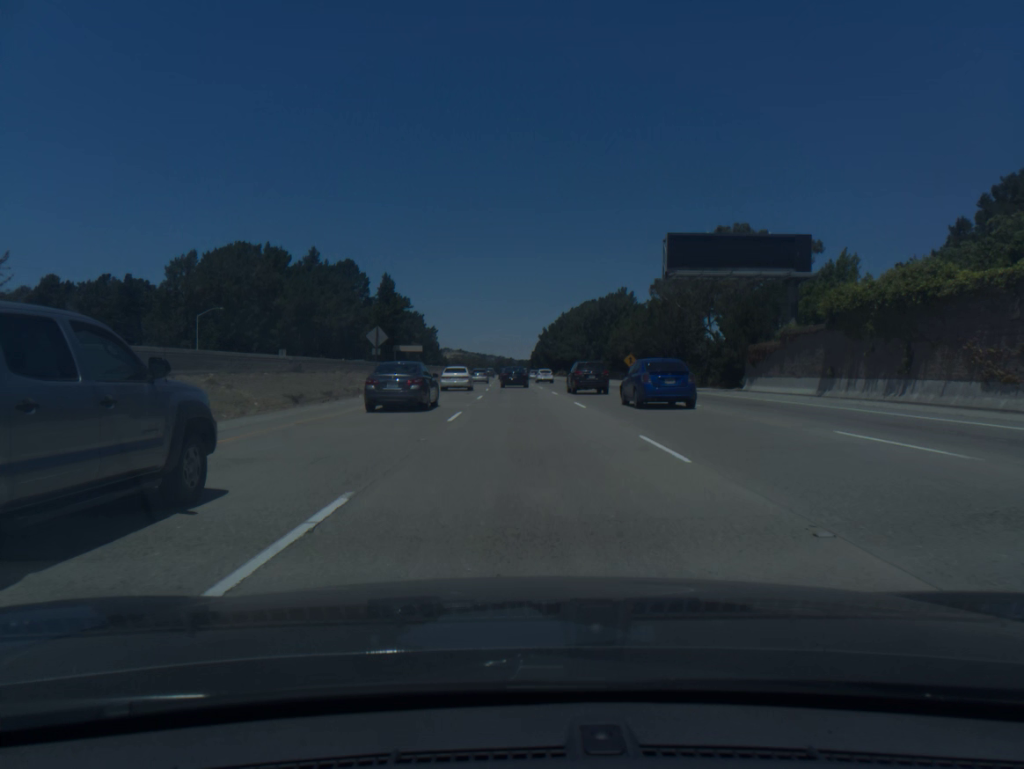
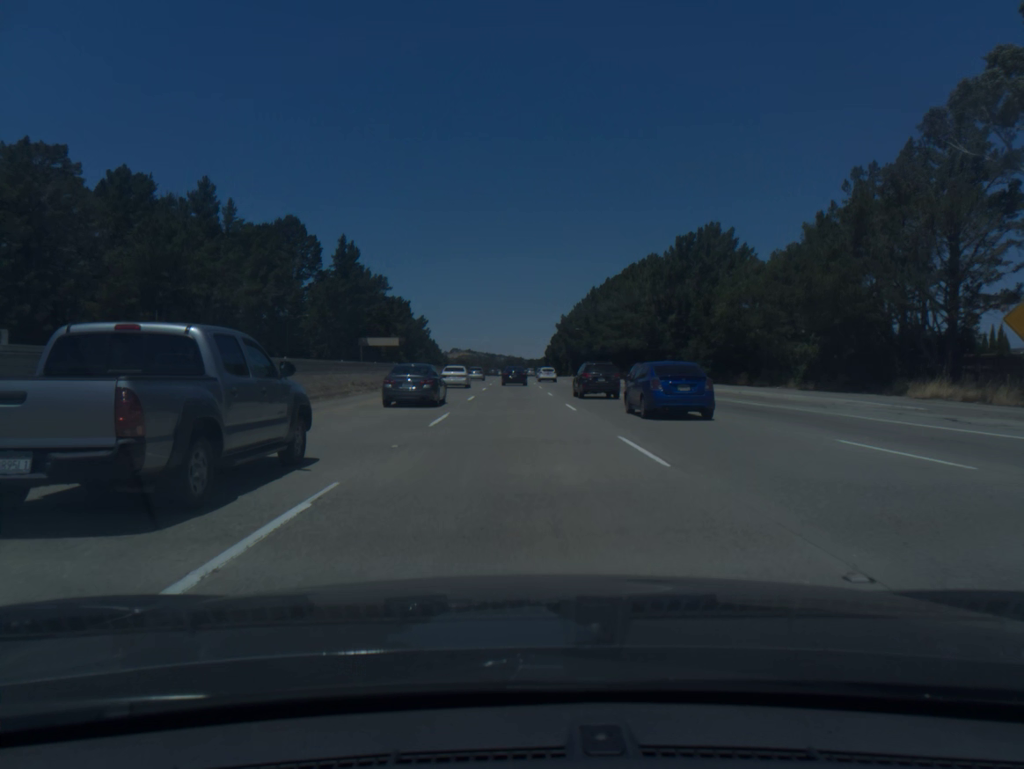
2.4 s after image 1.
(-0.6, +73.7) m; -1°
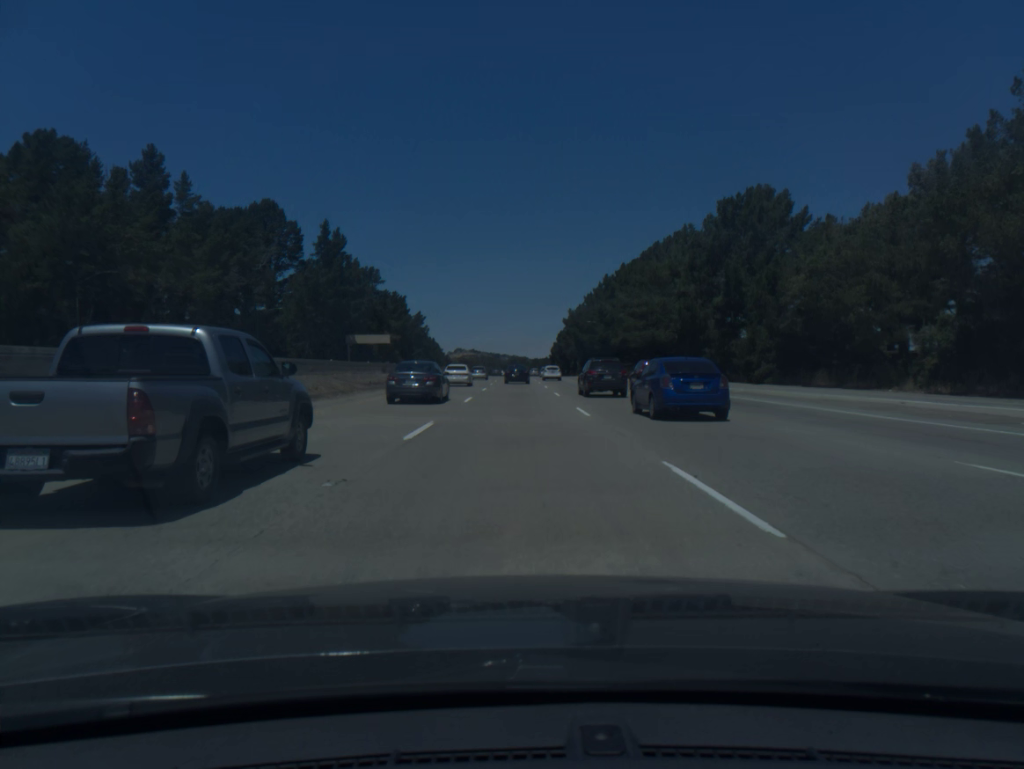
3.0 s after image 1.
(0.0, +18.8) m; 0°
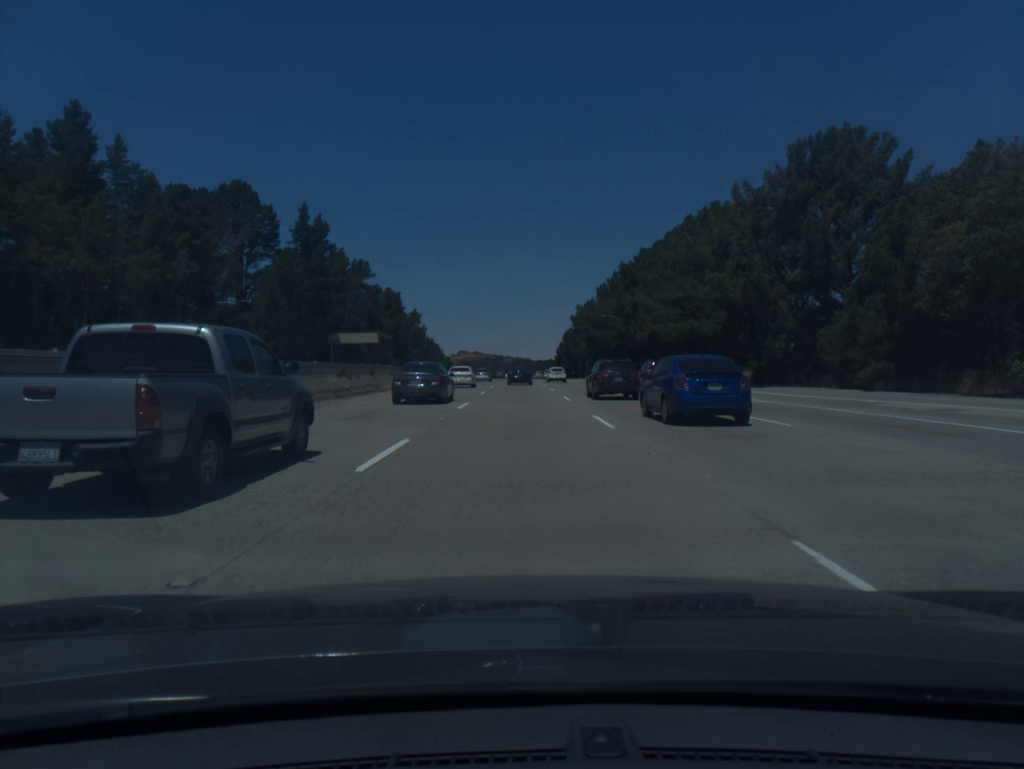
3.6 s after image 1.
(-0.1, +19.0) m; 0°
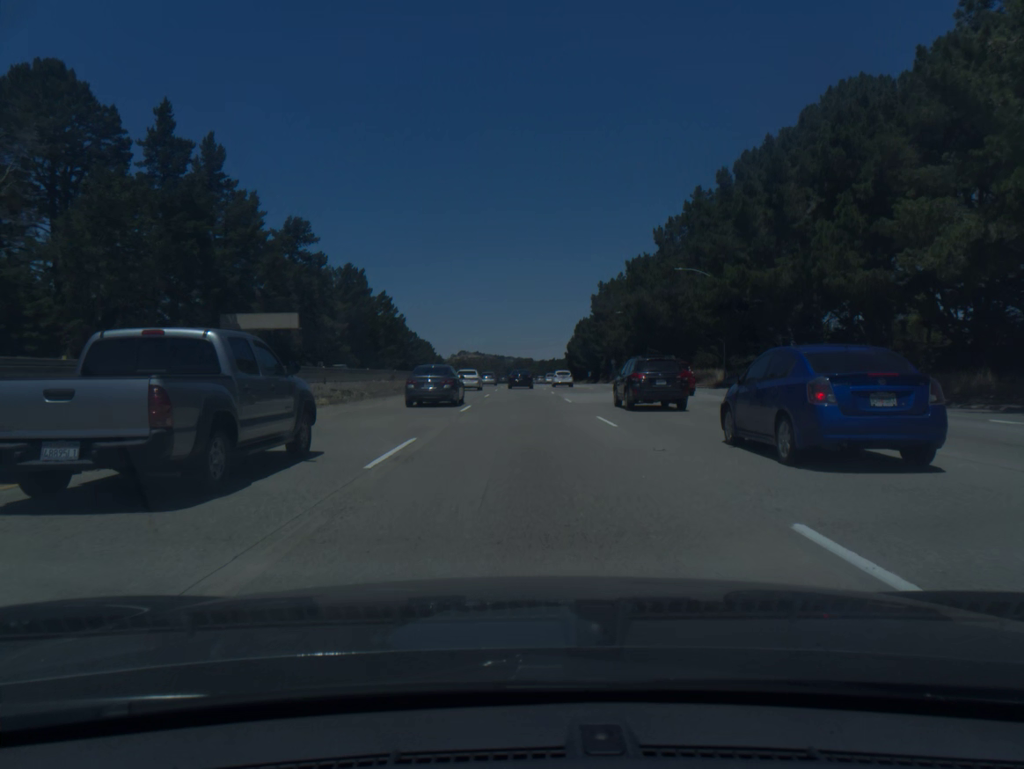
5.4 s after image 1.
(-0.1, +57.6) m; 0°
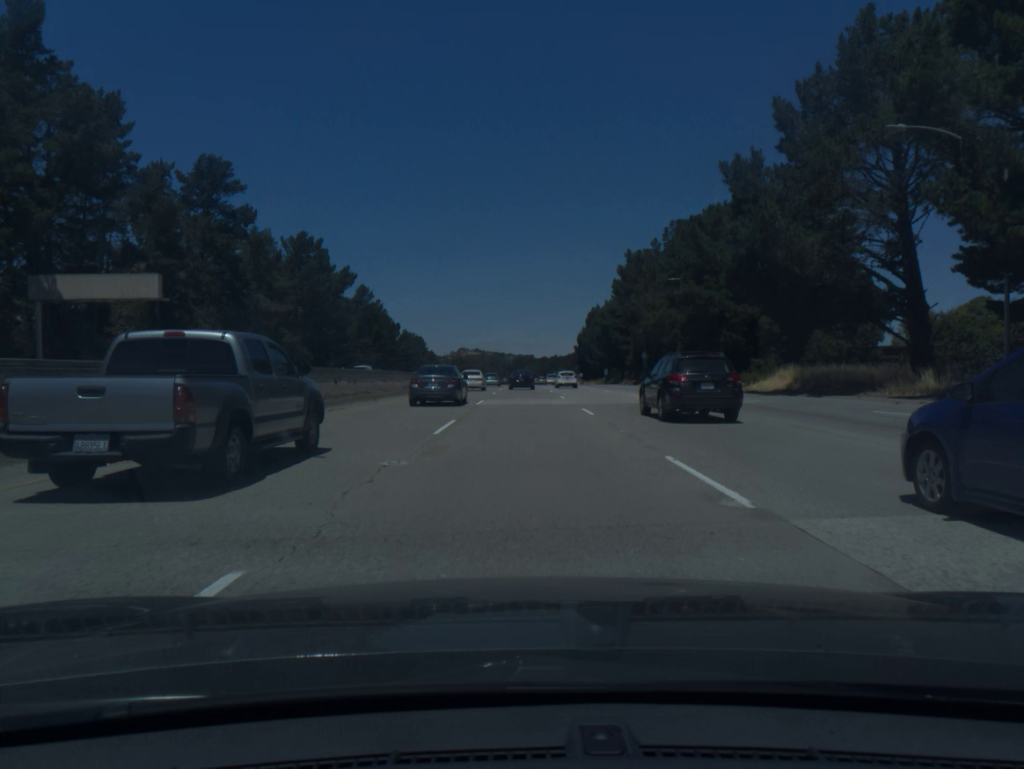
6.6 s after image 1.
(0.0, +38.7) m; 0°
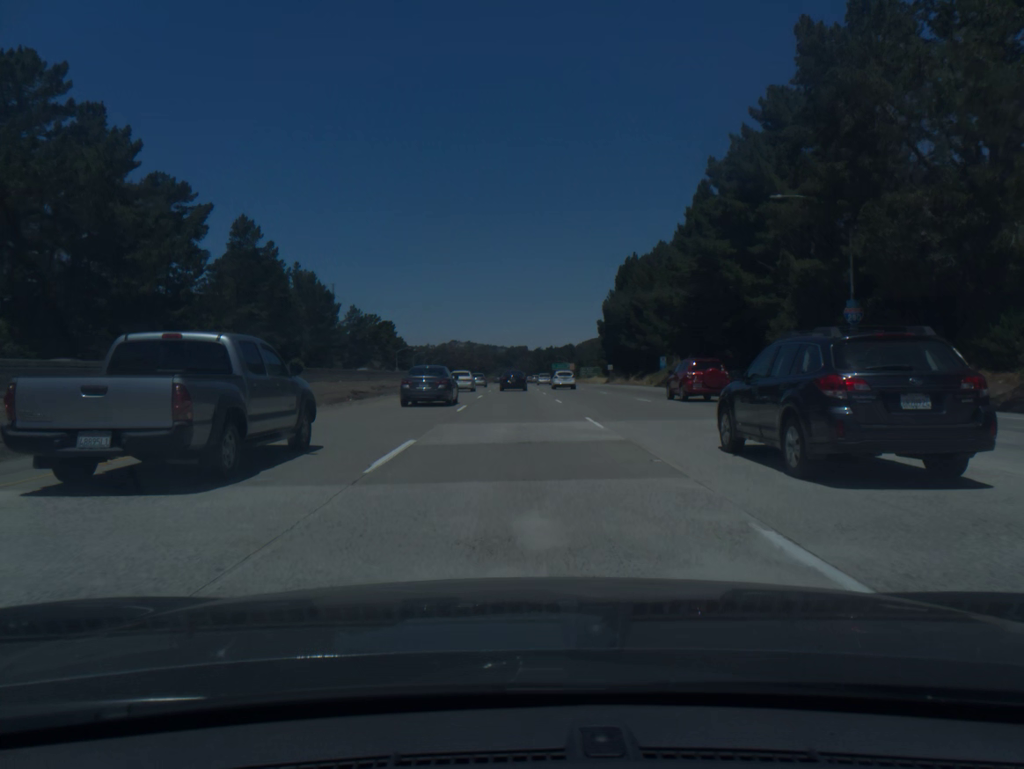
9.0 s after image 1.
(+0.4, +78.3) m; 0°
